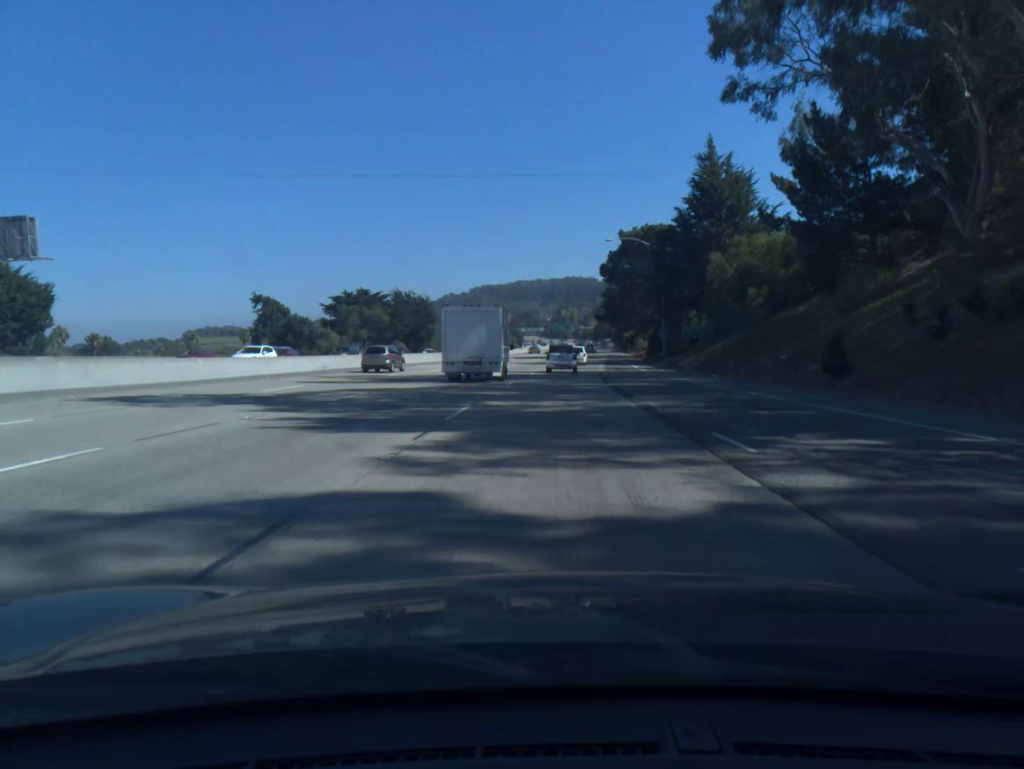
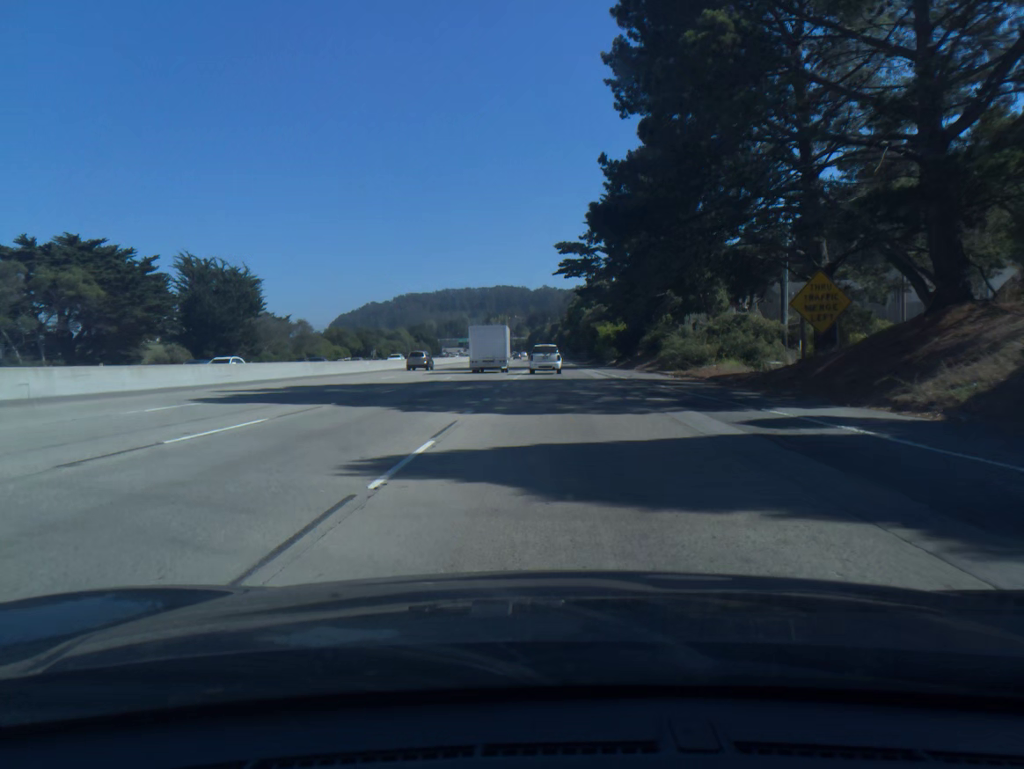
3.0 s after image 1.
(+3.5, +79.6) m; +5°
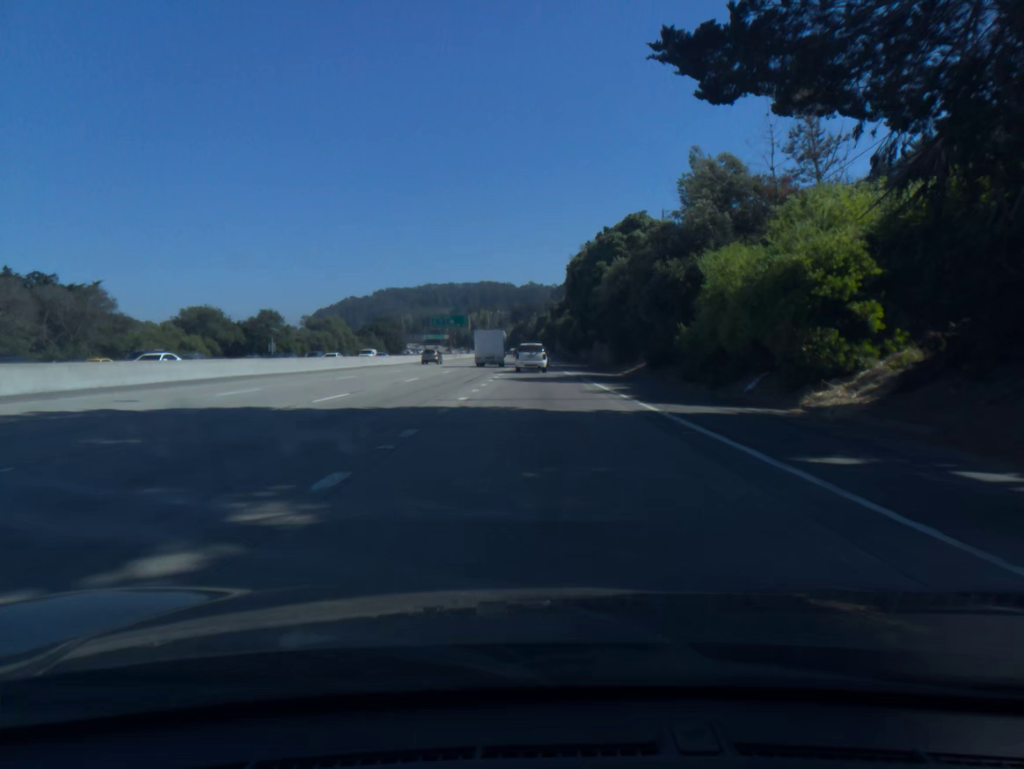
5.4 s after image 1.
(+0.9, +62.6) m; +1°
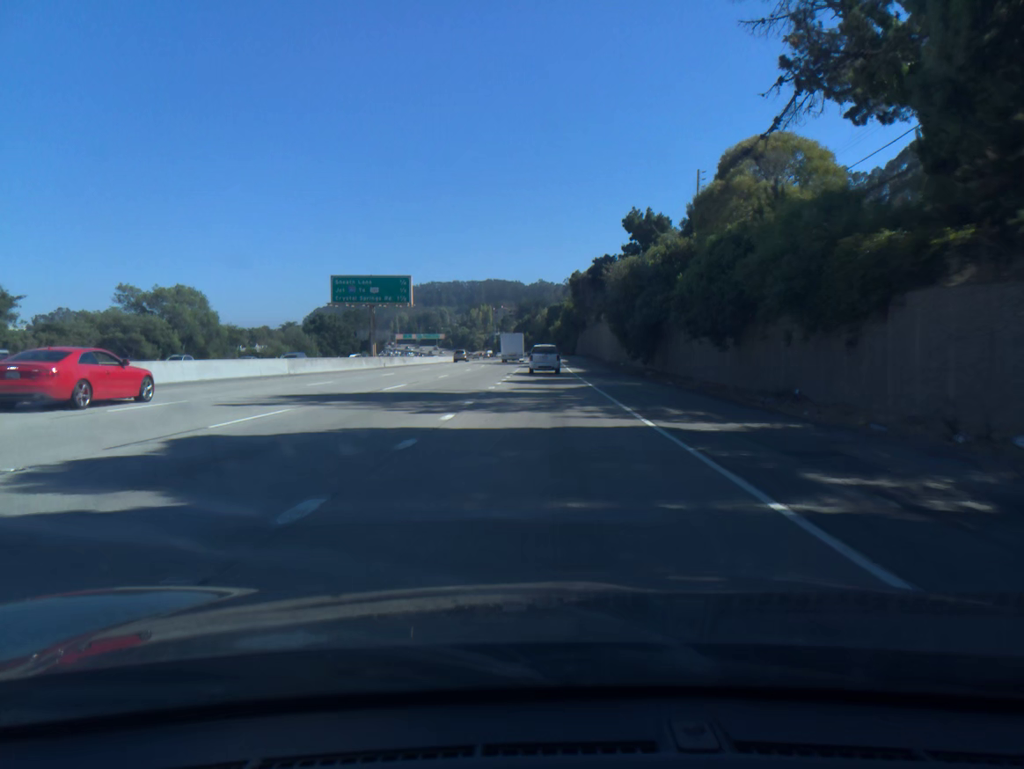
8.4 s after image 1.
(-0.7, +77.9) m; -1°
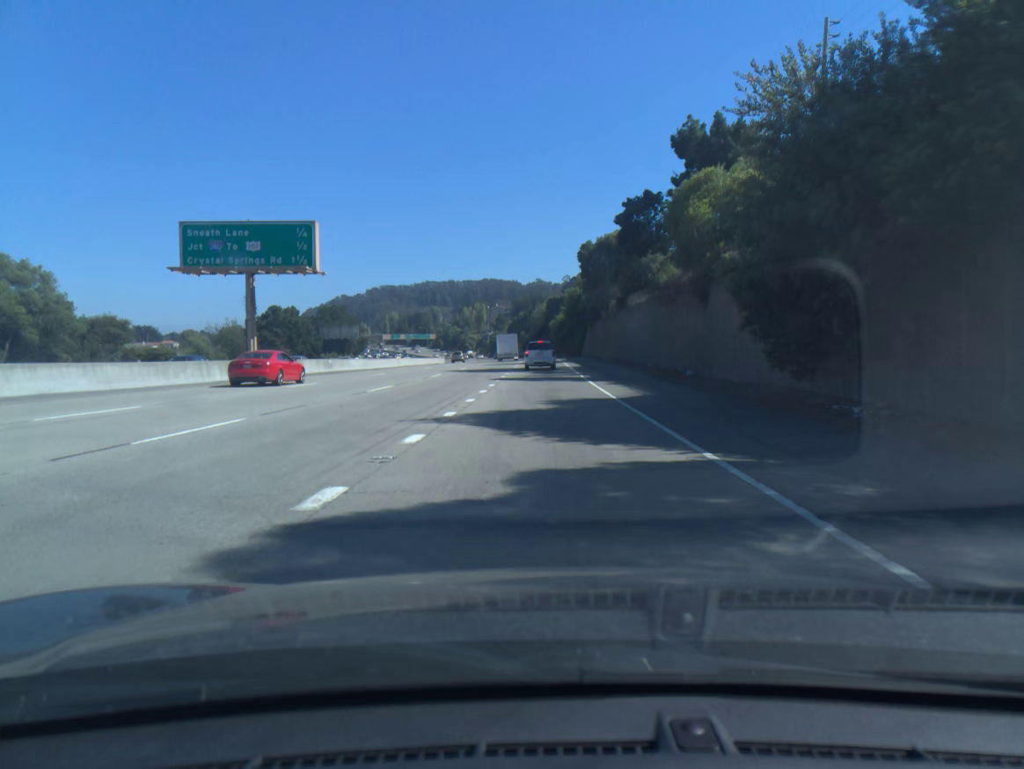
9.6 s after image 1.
(0.0, +31.0) m; 0°
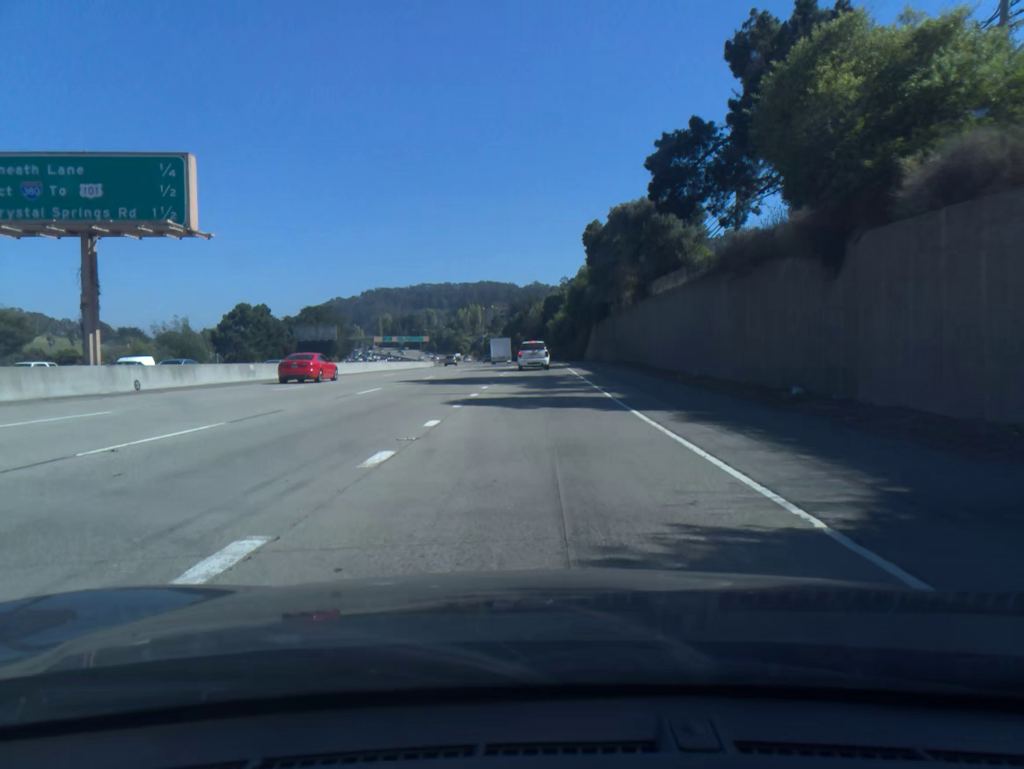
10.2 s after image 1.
(0.0, +15.4) m; 0°
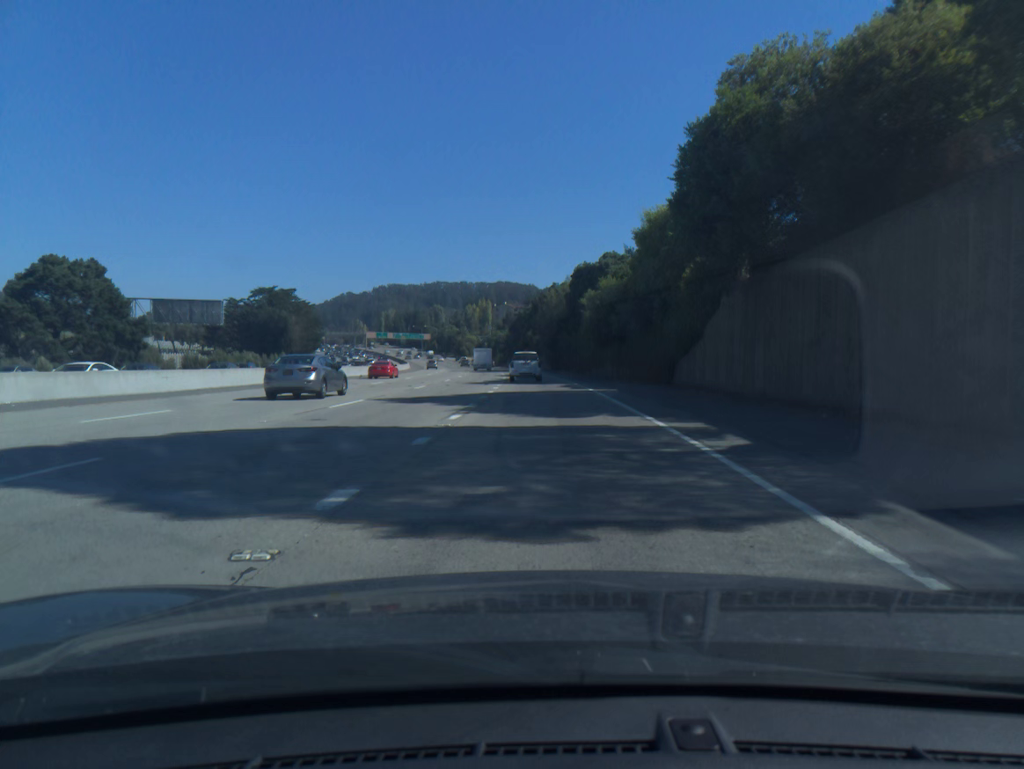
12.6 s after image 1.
(-0.3, +60.9) m; -1°
